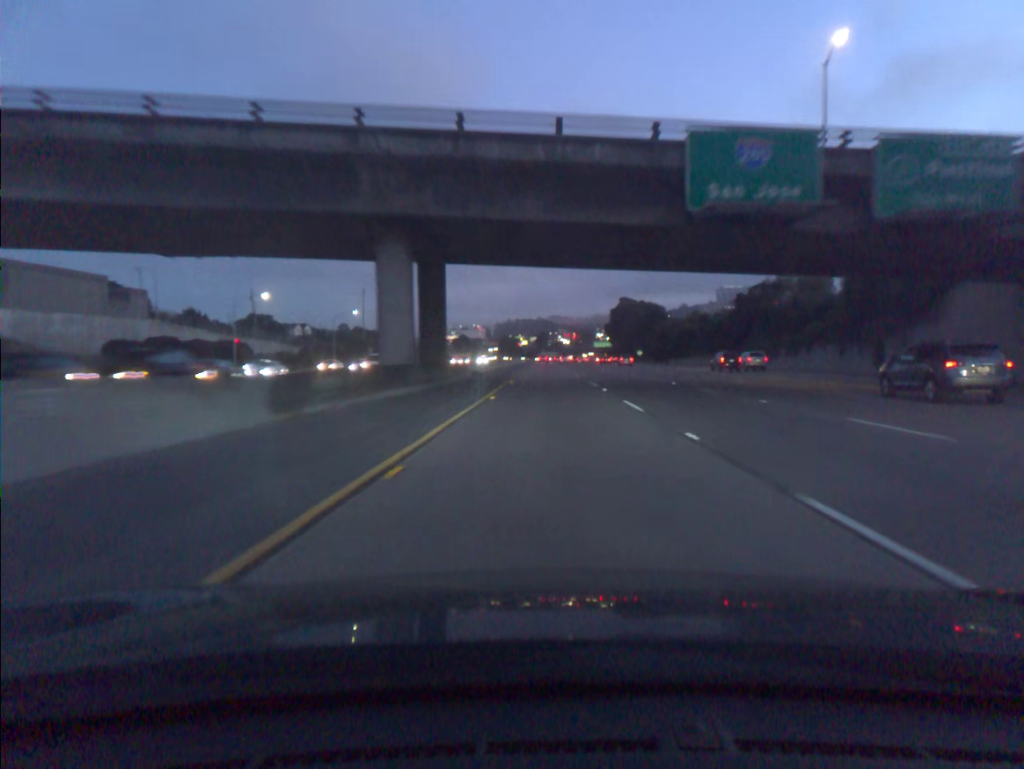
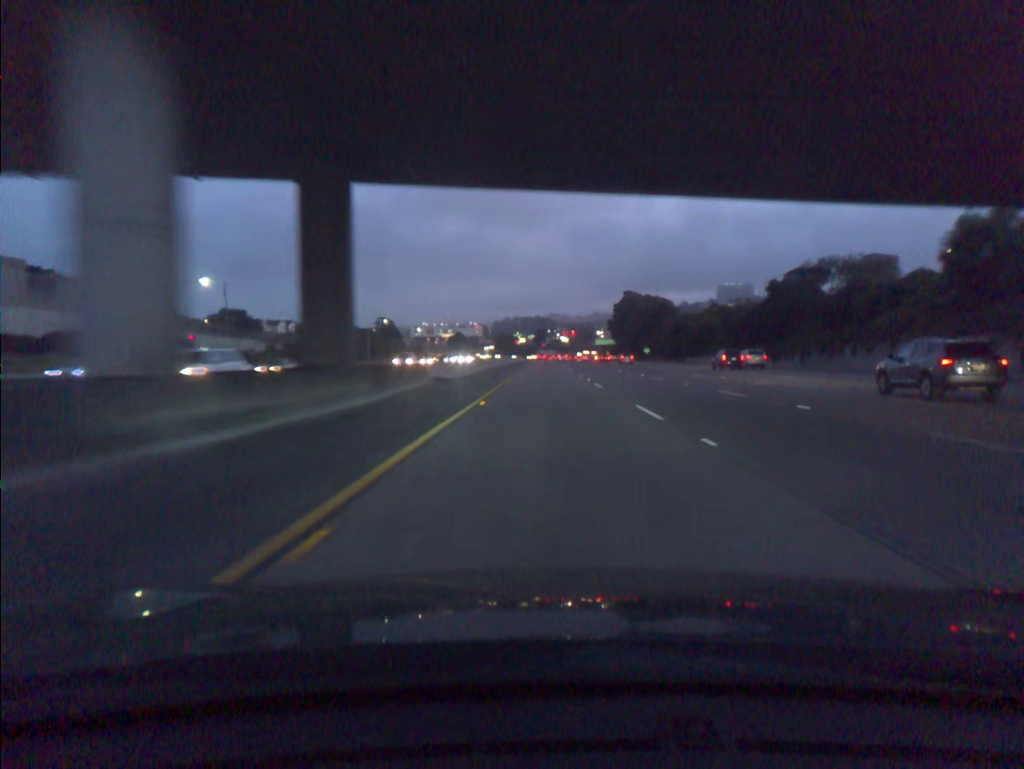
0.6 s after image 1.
(0.0, +17.8) m; 0°
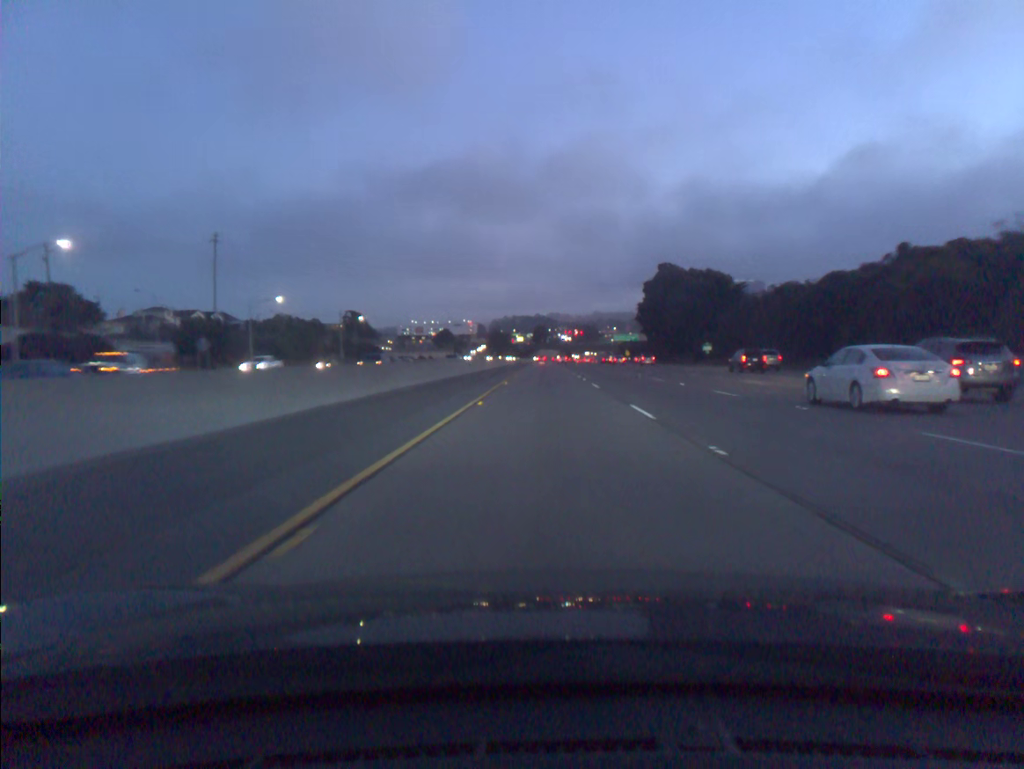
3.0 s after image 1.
(+0.2, +72.6) m; 0°
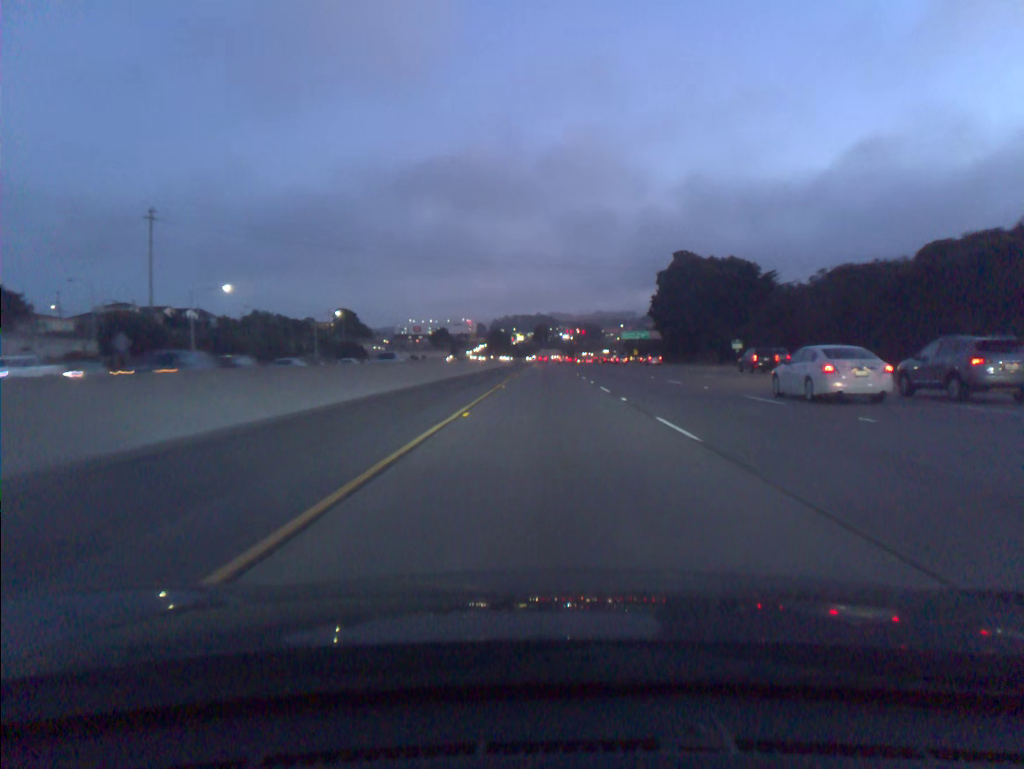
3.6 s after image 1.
(0.0, +18.5) m; 0°
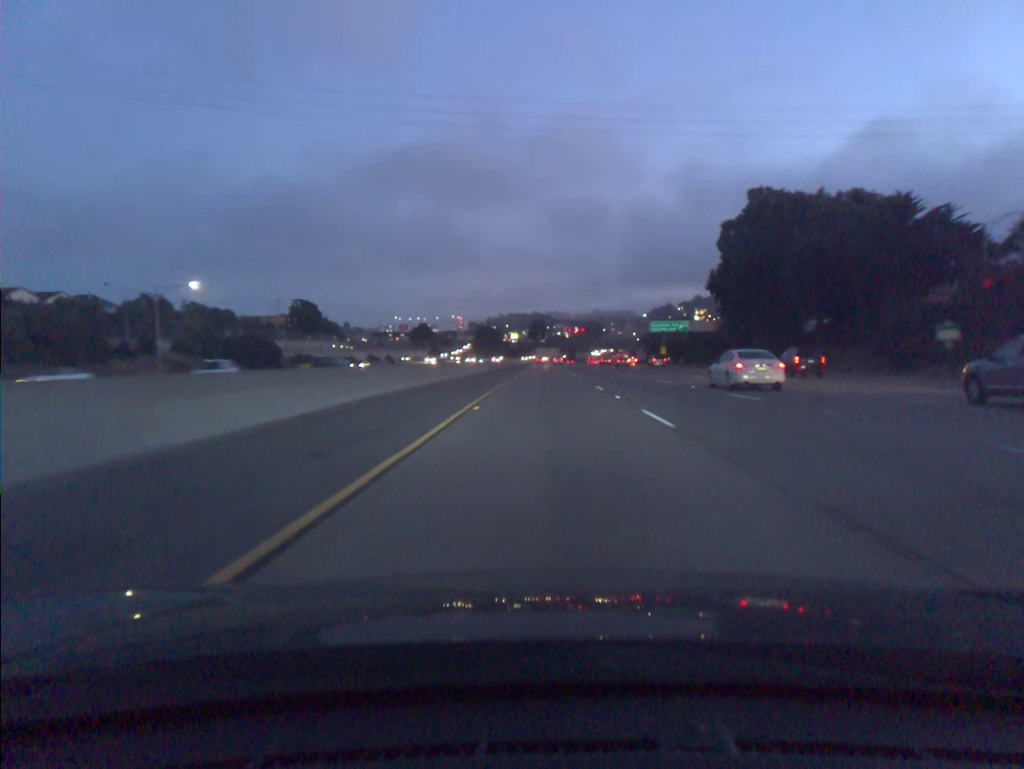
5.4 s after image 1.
(0.0, +56.3) m; 0°
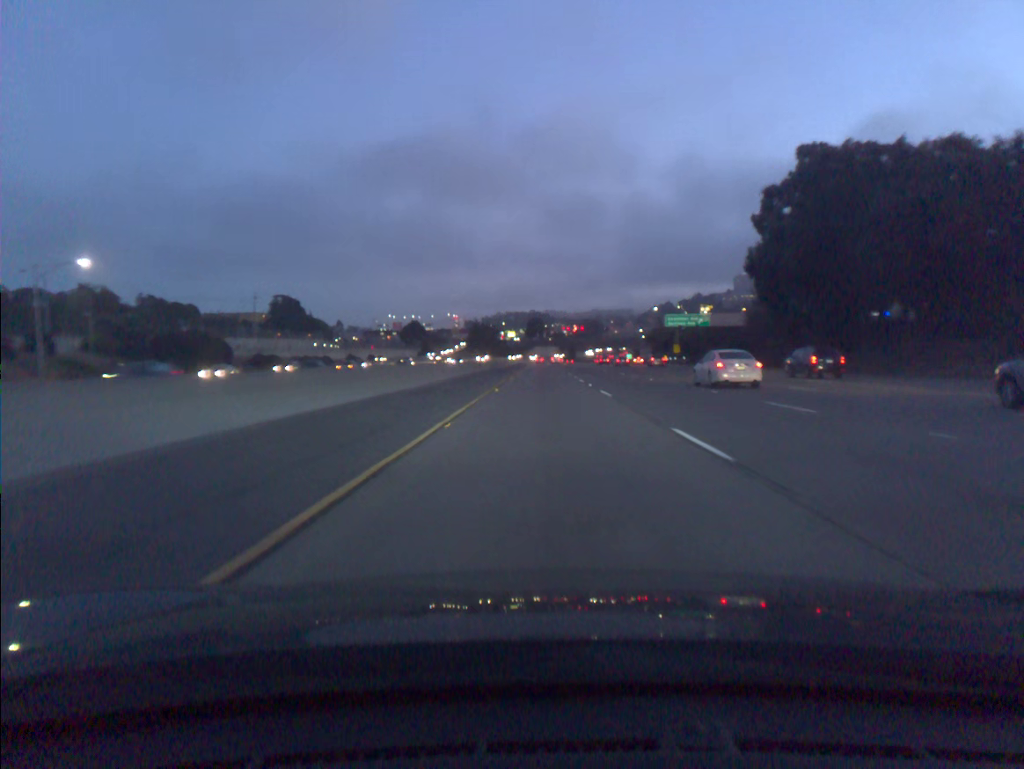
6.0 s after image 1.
(0.0, +19.1) m; 0°
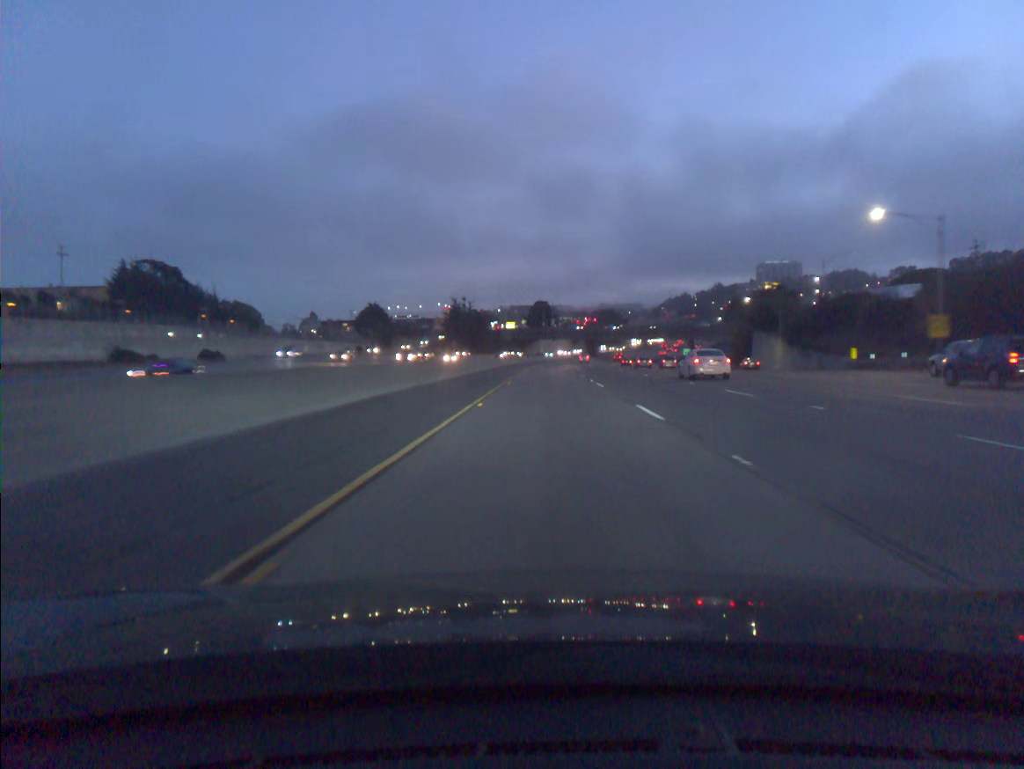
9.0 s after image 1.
(-0.3, +97.0) m; 0°
